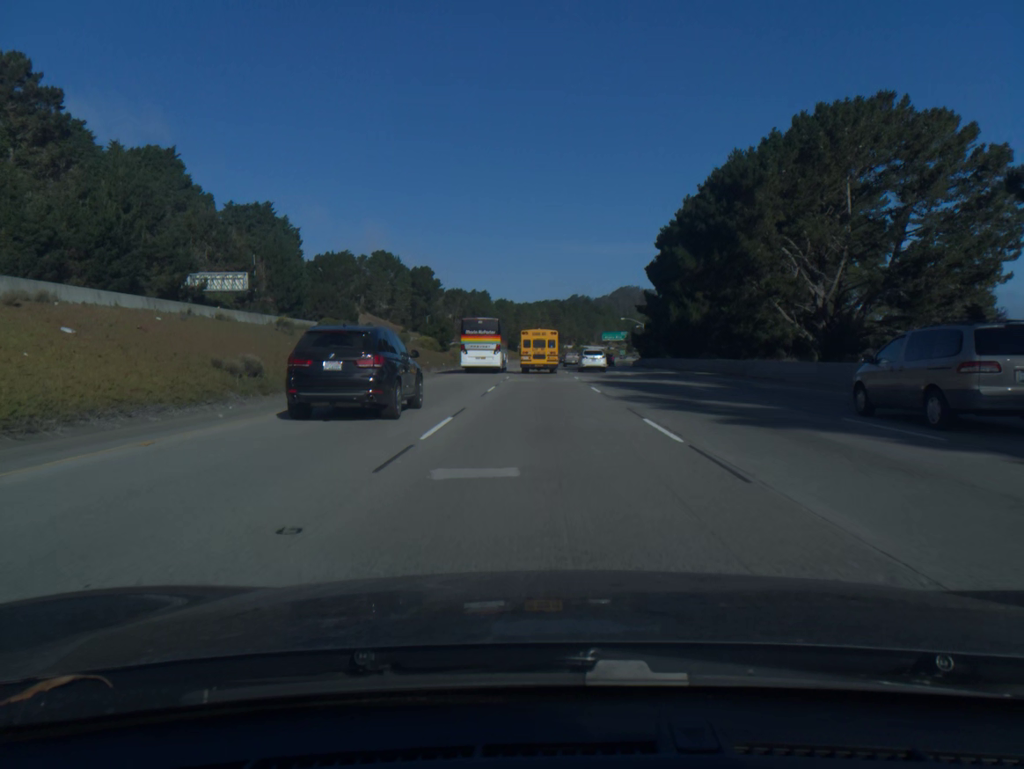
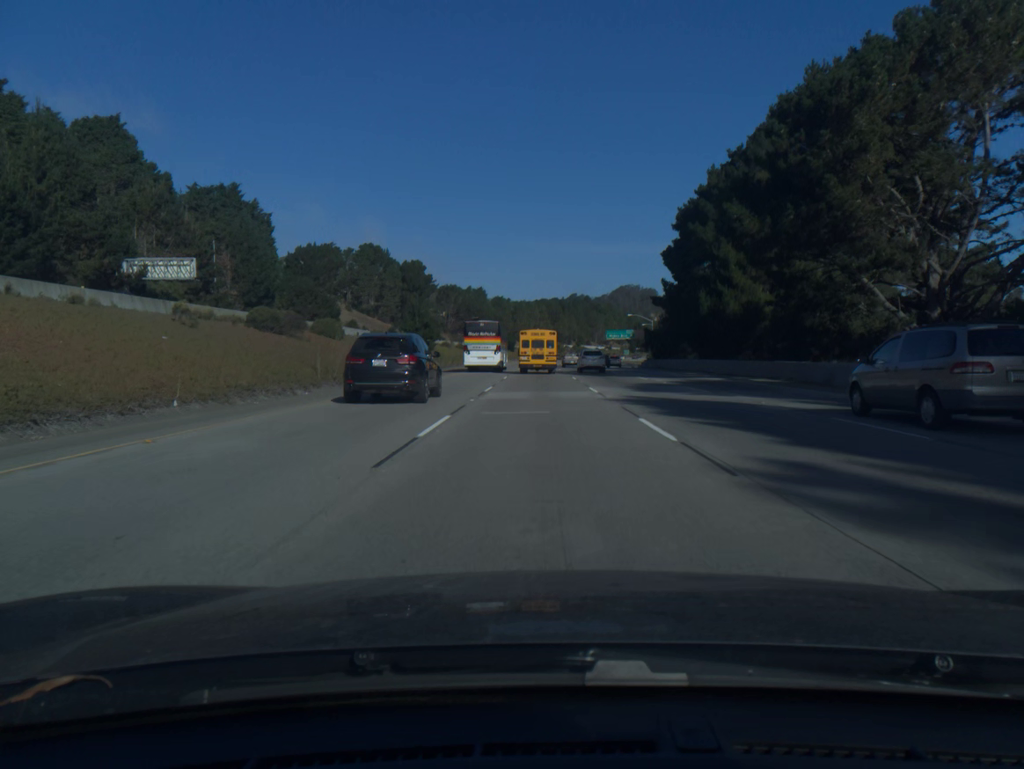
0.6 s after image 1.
(0.0, +14.4) m; 0°
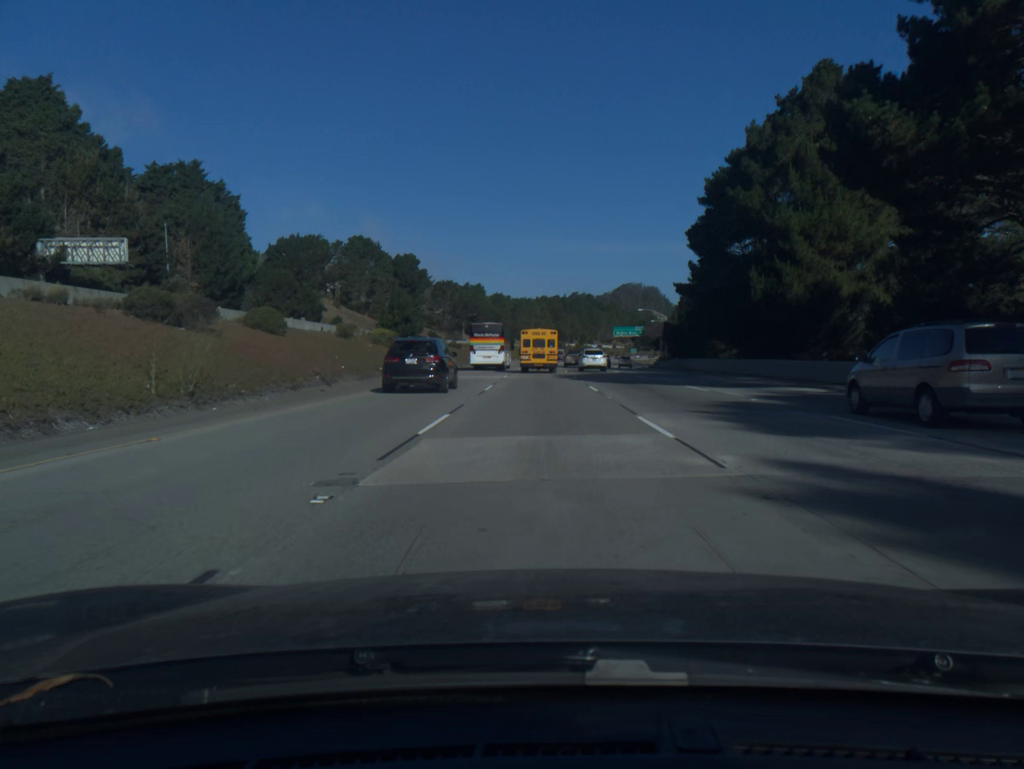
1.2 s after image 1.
(0.0, +14.5) m; 0°
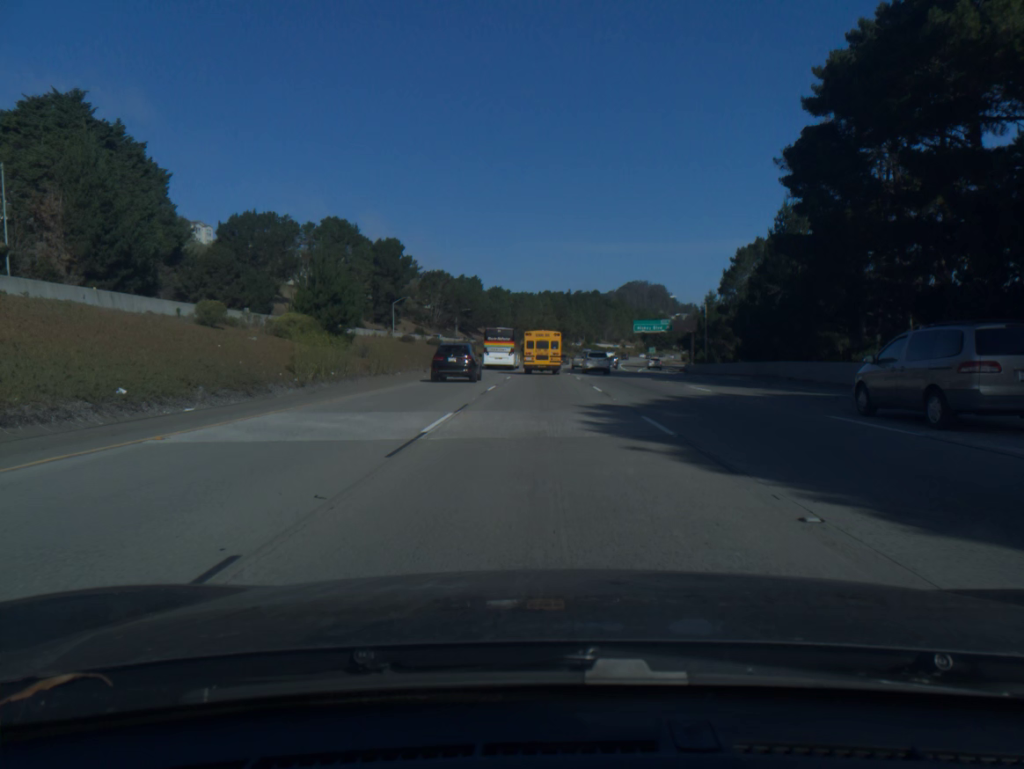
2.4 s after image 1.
(-0.1, +28.9) m; 0°
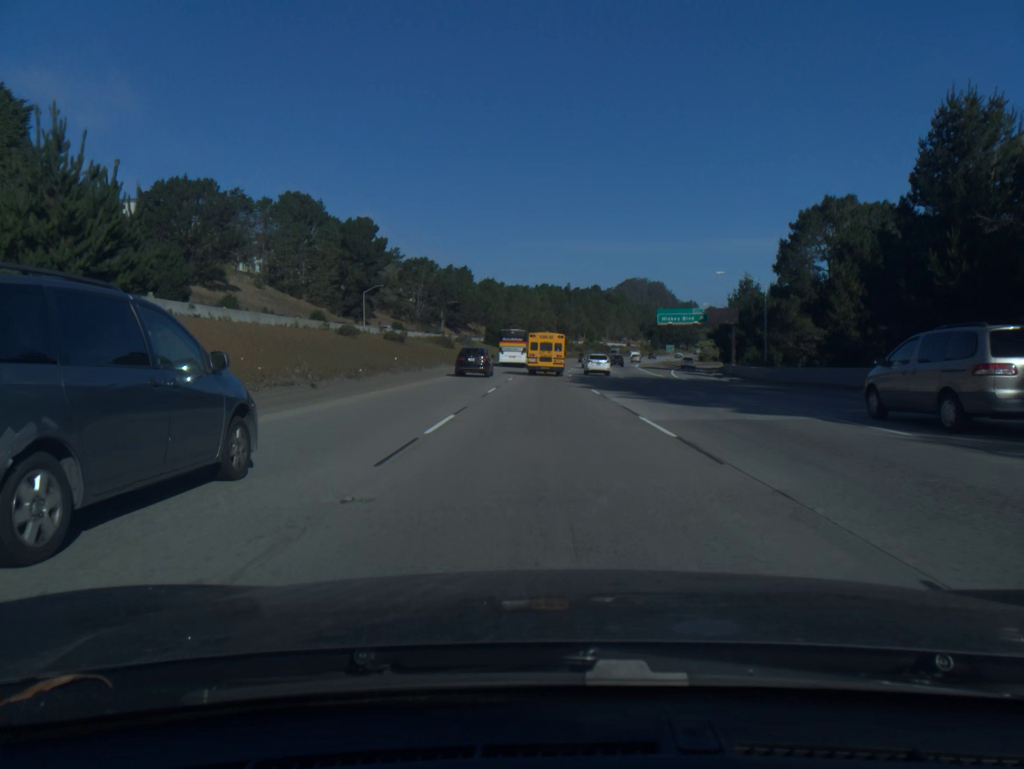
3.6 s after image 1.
(0.0, +28.9) m; 0°
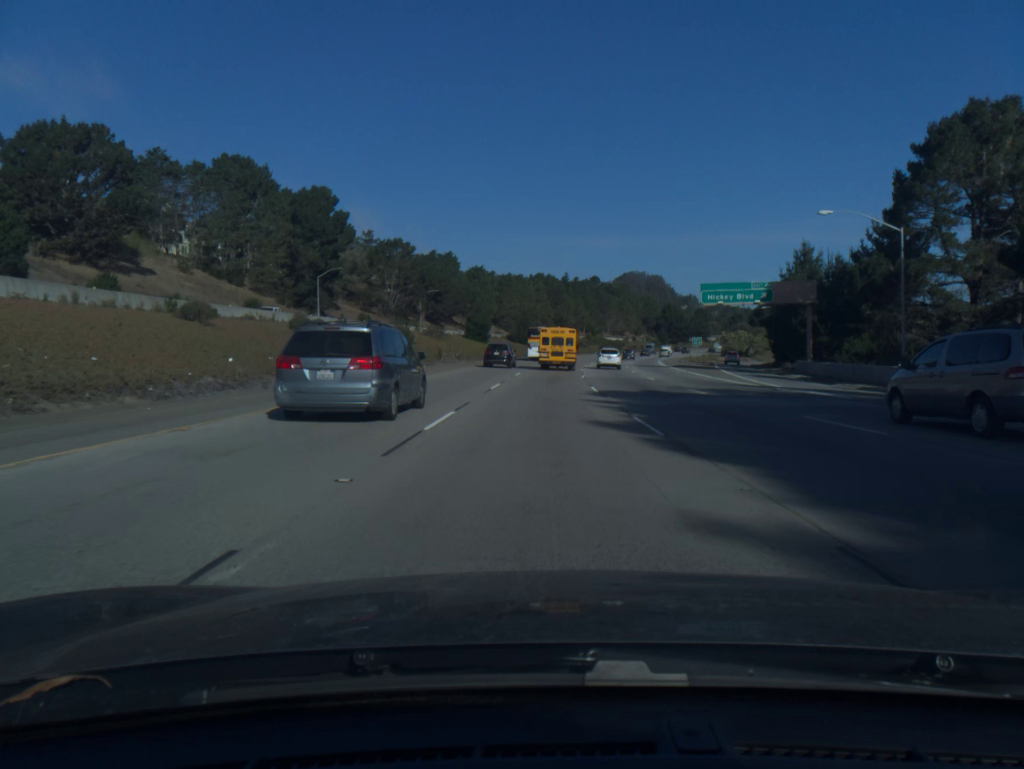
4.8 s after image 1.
(+0.1, +28.9) m; 0°
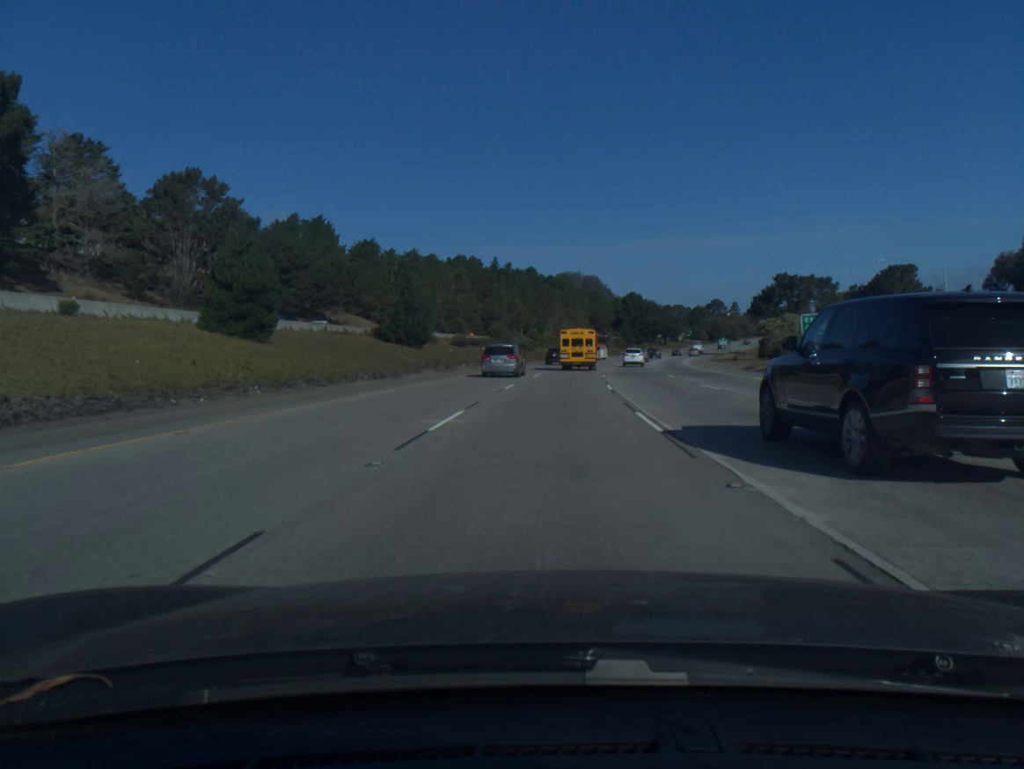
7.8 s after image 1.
(+2.3, +72.6) m; +5°
